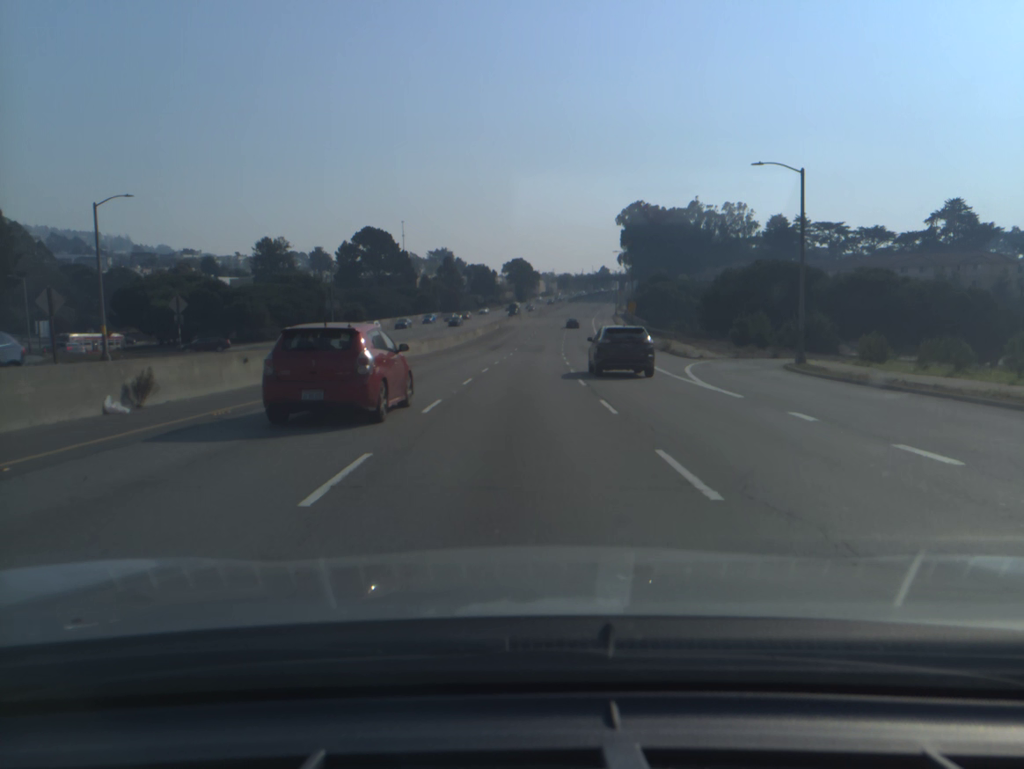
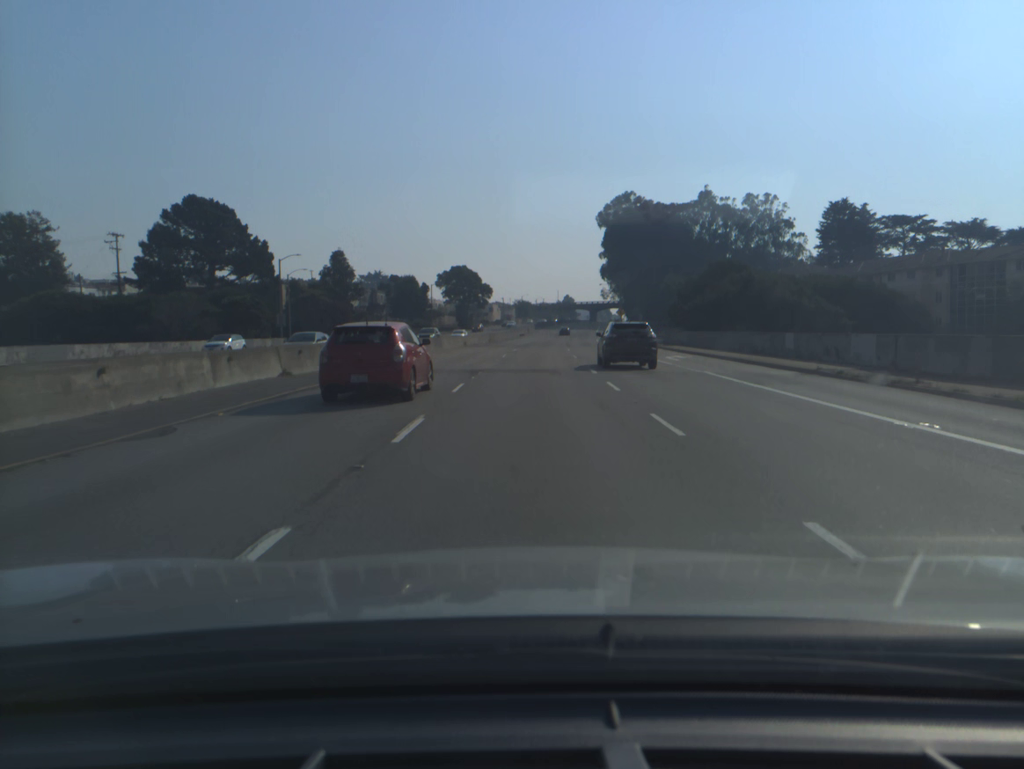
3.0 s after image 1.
(+2.4, +84.3) m; +3°
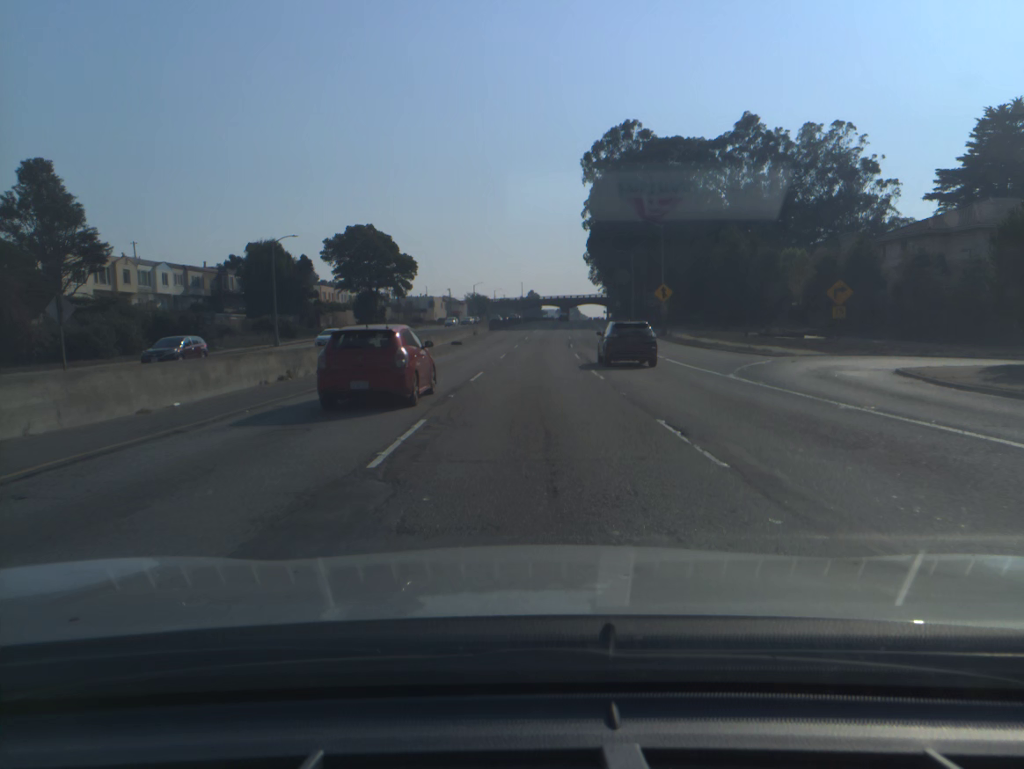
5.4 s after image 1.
(+1.8, +71.0) m; +3°
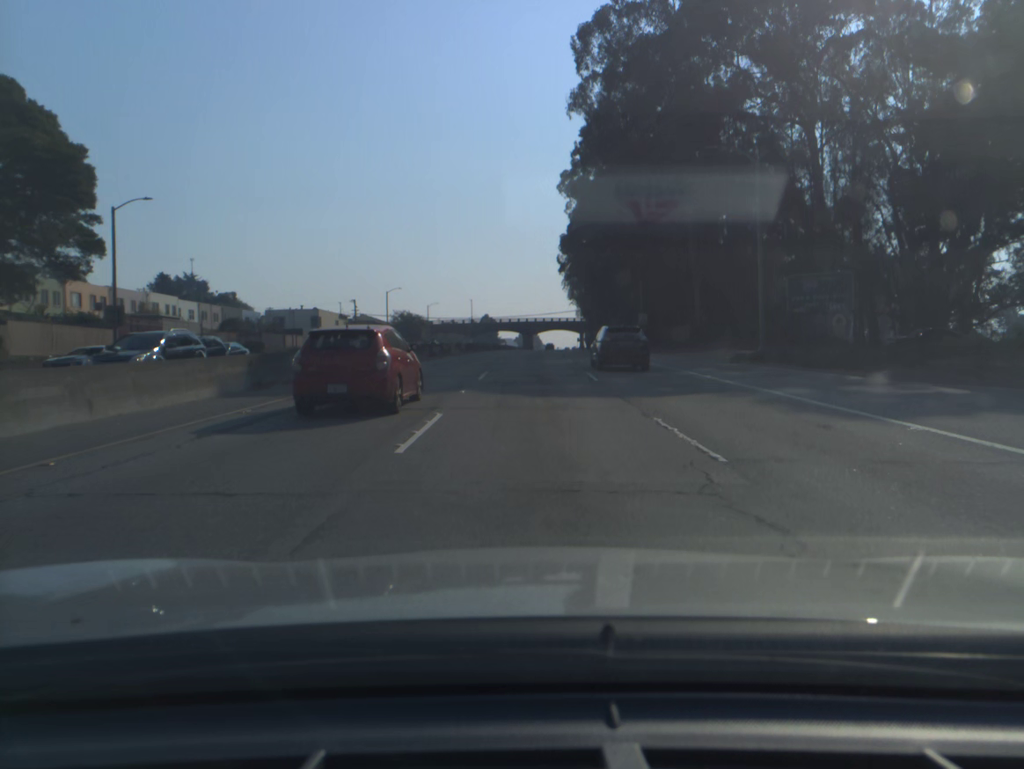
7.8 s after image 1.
(+1.8, +71.5) m; +3°
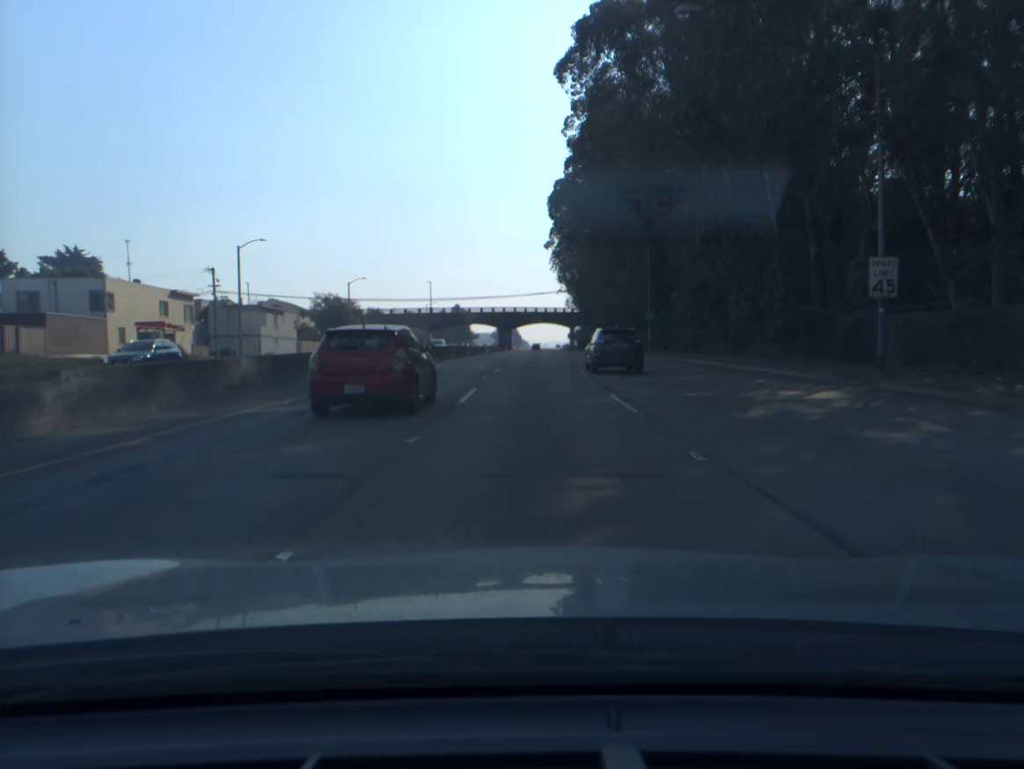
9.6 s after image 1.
(+0.7, +52.9) m; +1°
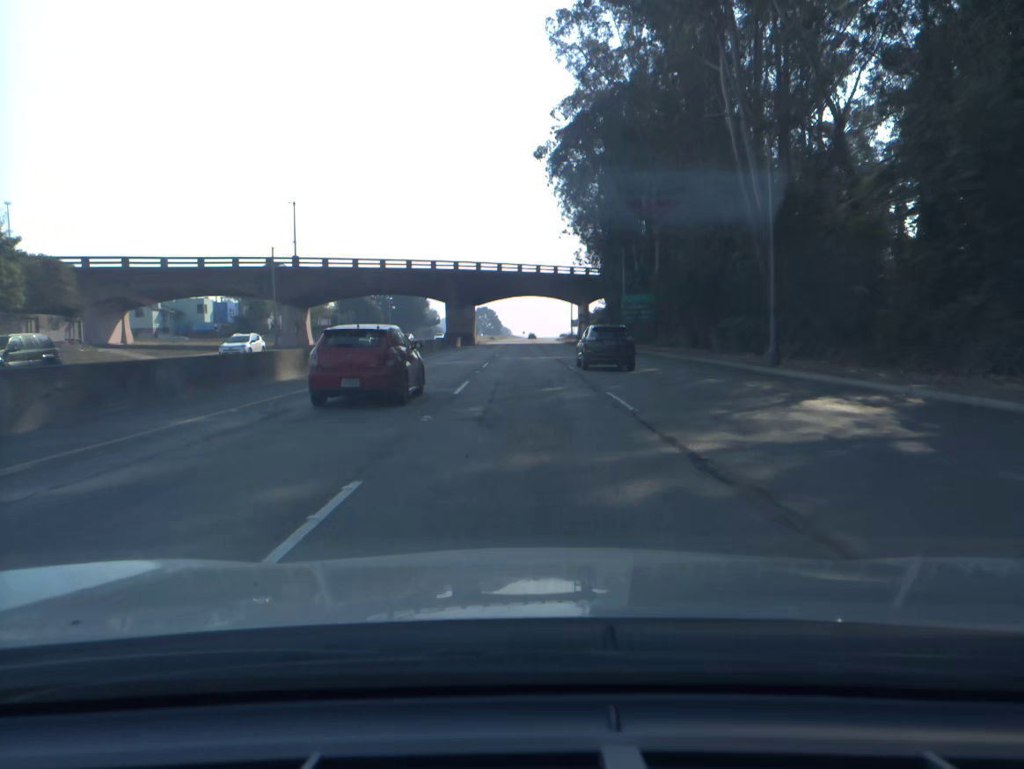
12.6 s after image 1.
(+1.5, +86.6) m; +1°
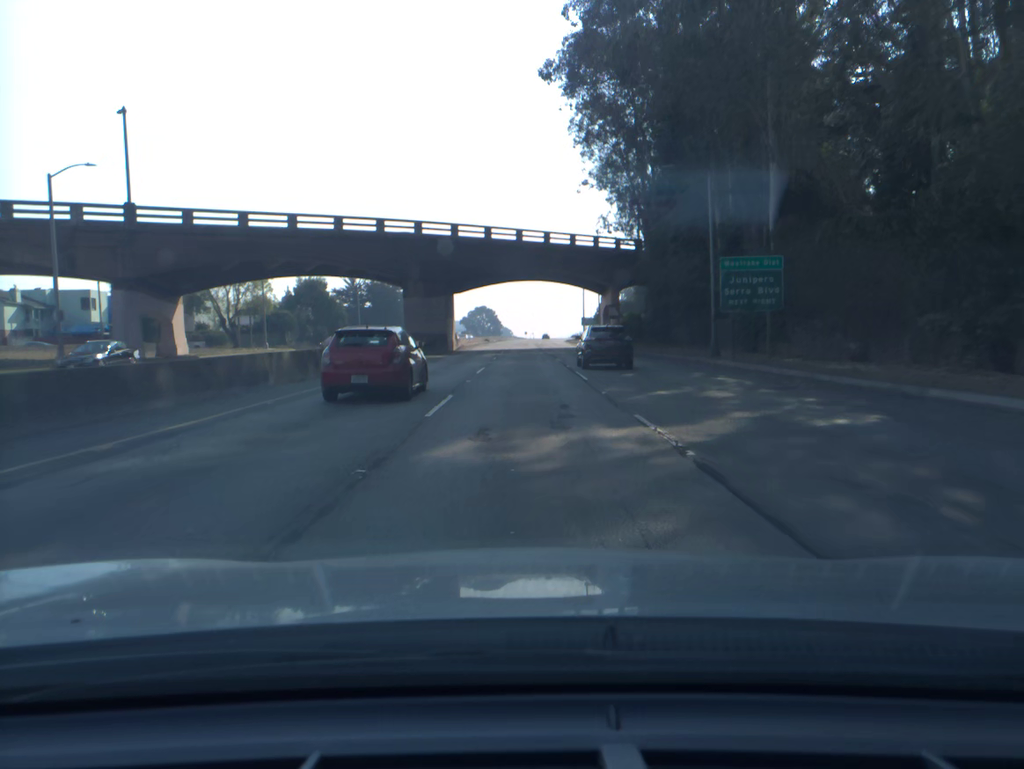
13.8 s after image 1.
(0.0, +34.2) m; 0°
